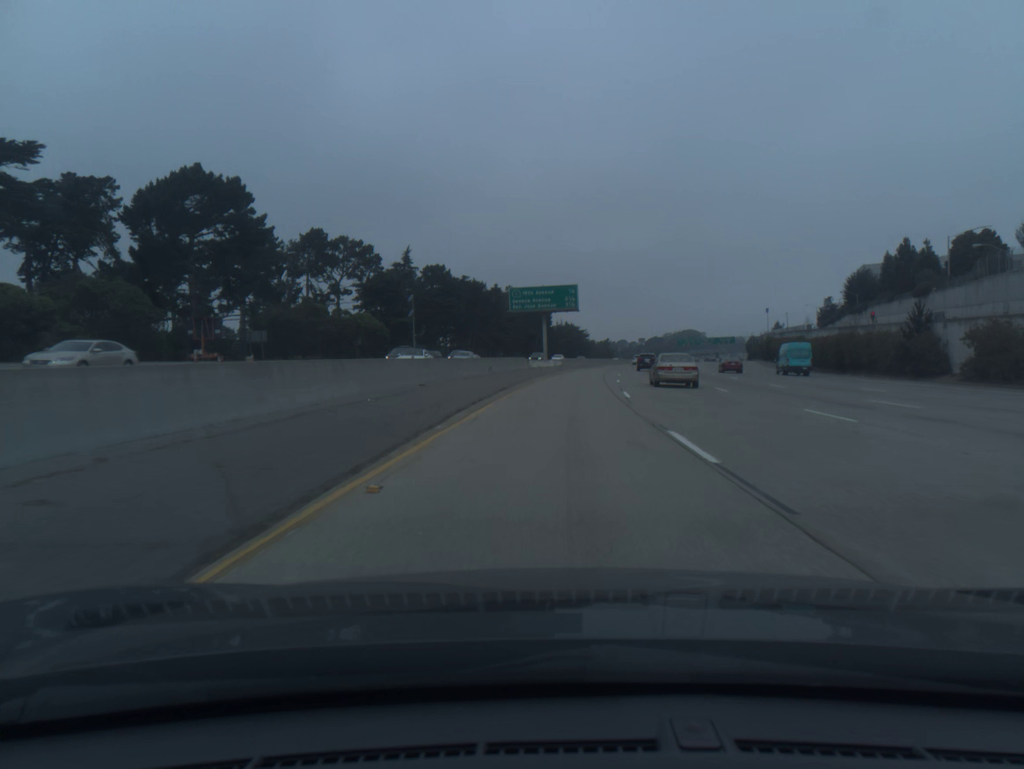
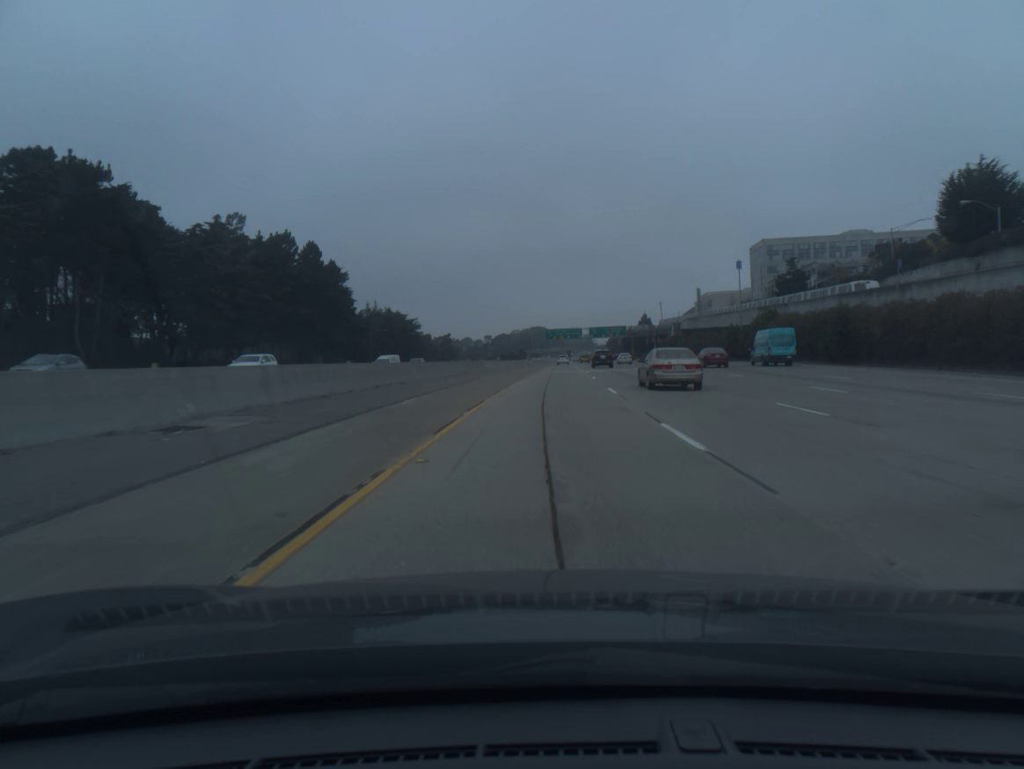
(+10.0, +100.2) m; +11°
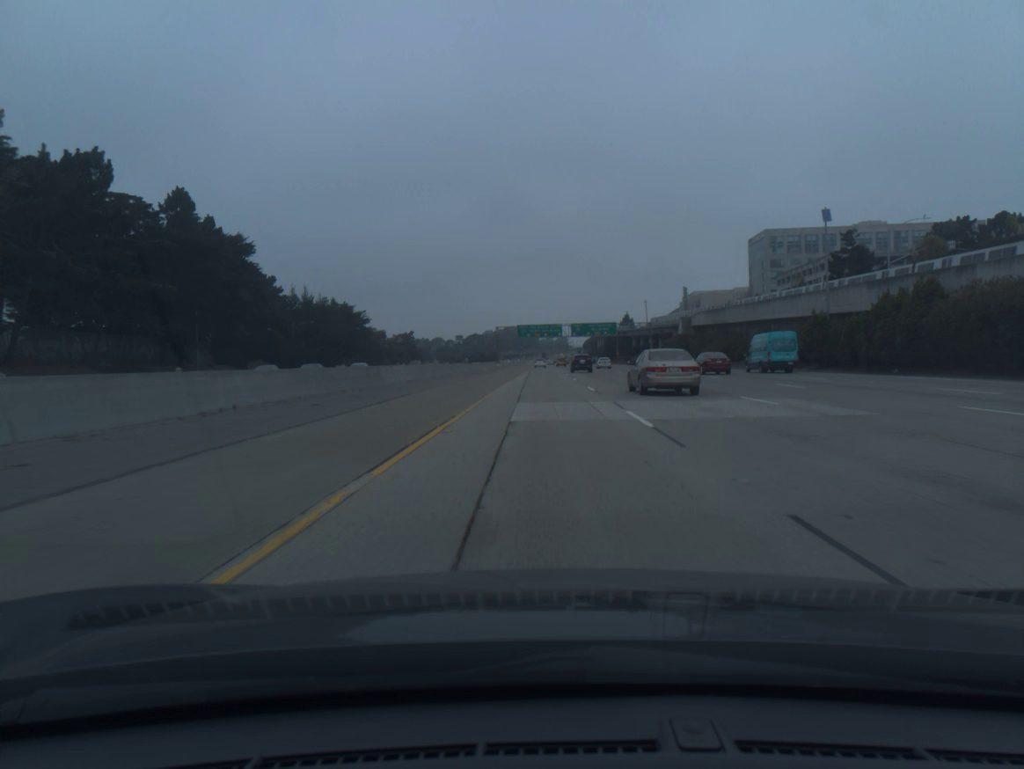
(+0.9, +40.5) m; +2°
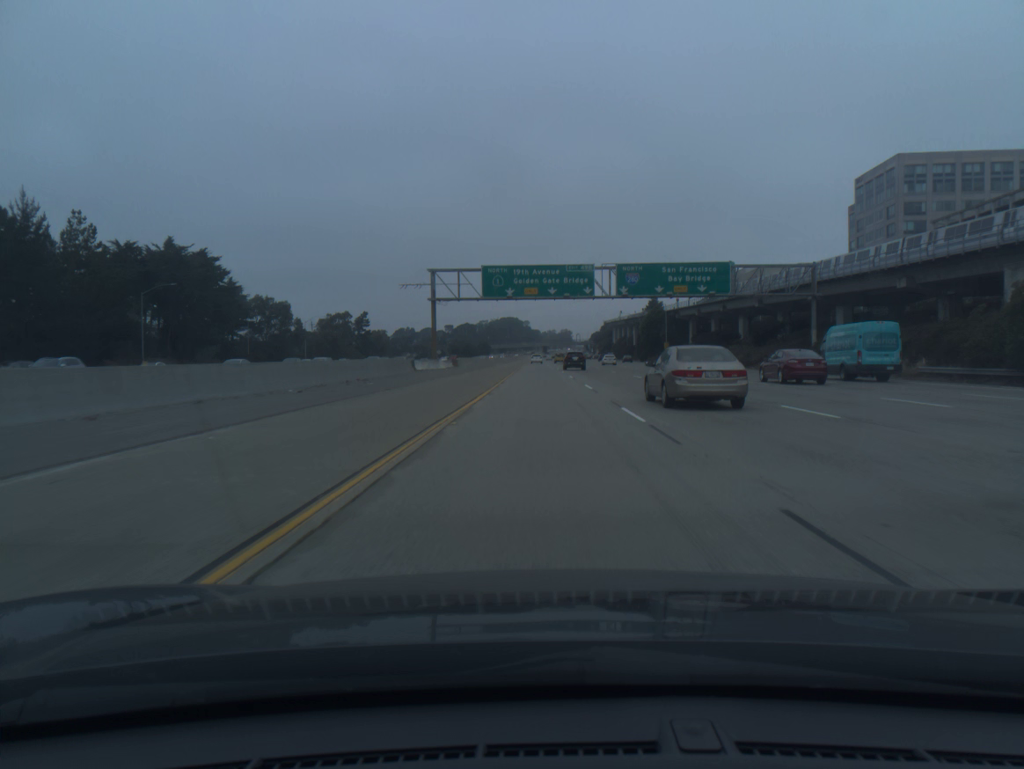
(0.0, +101.4) m; 0°
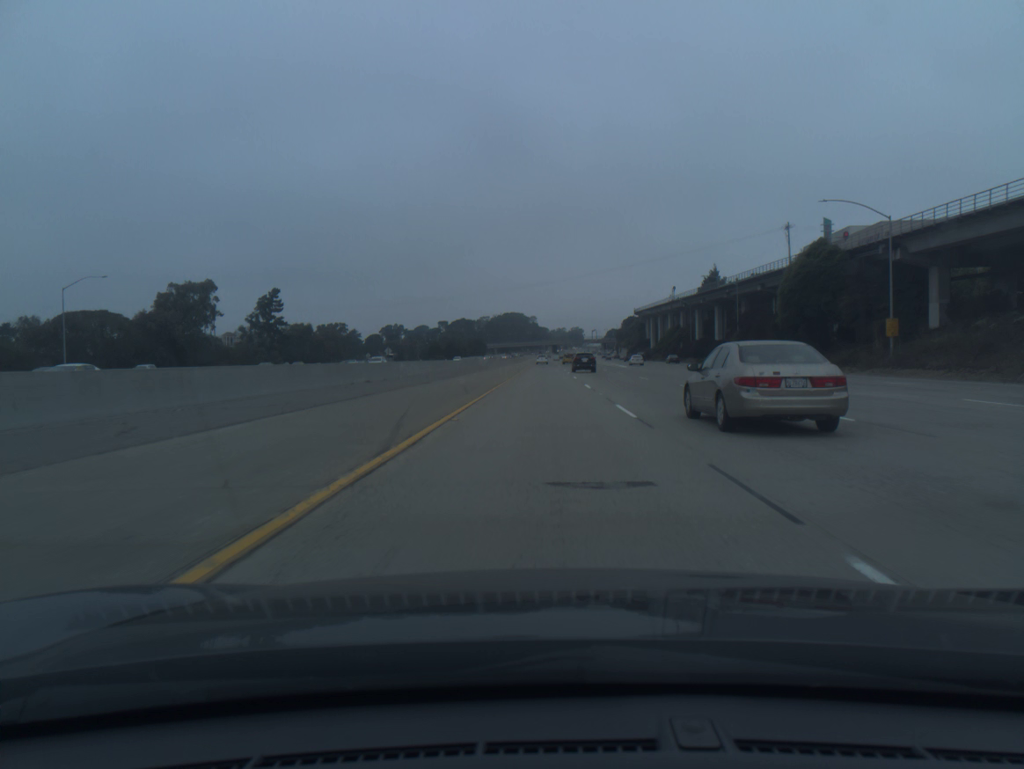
(-0.5, +101.1) m; -1°
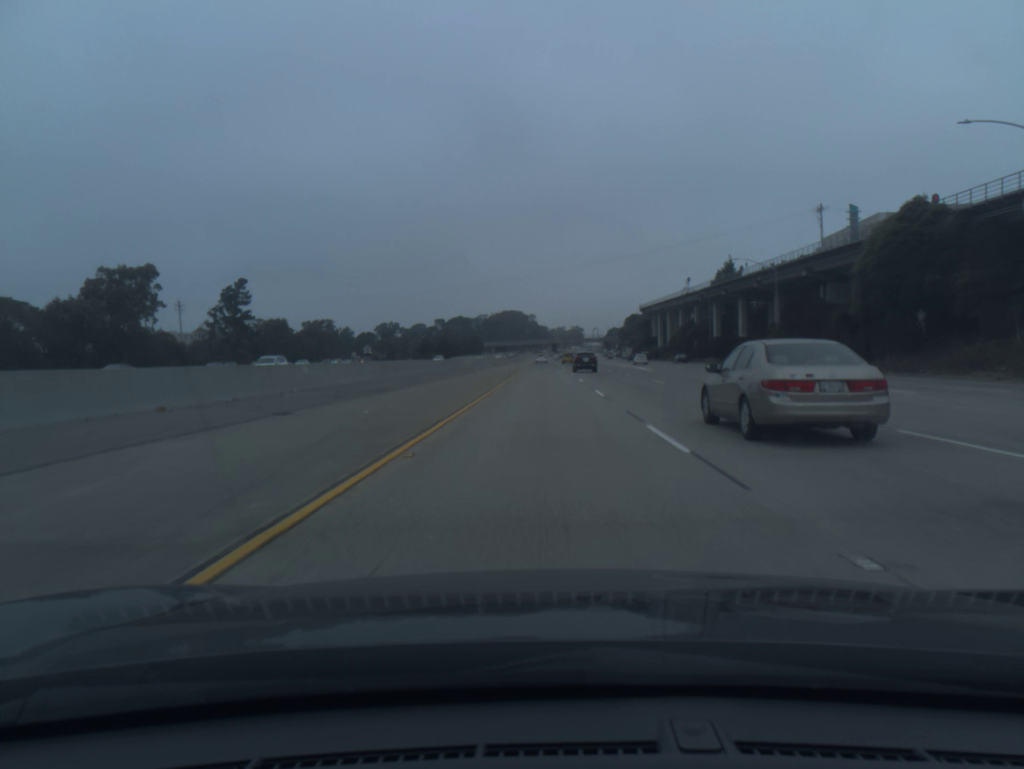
(0.0, +20.1) m; 0°
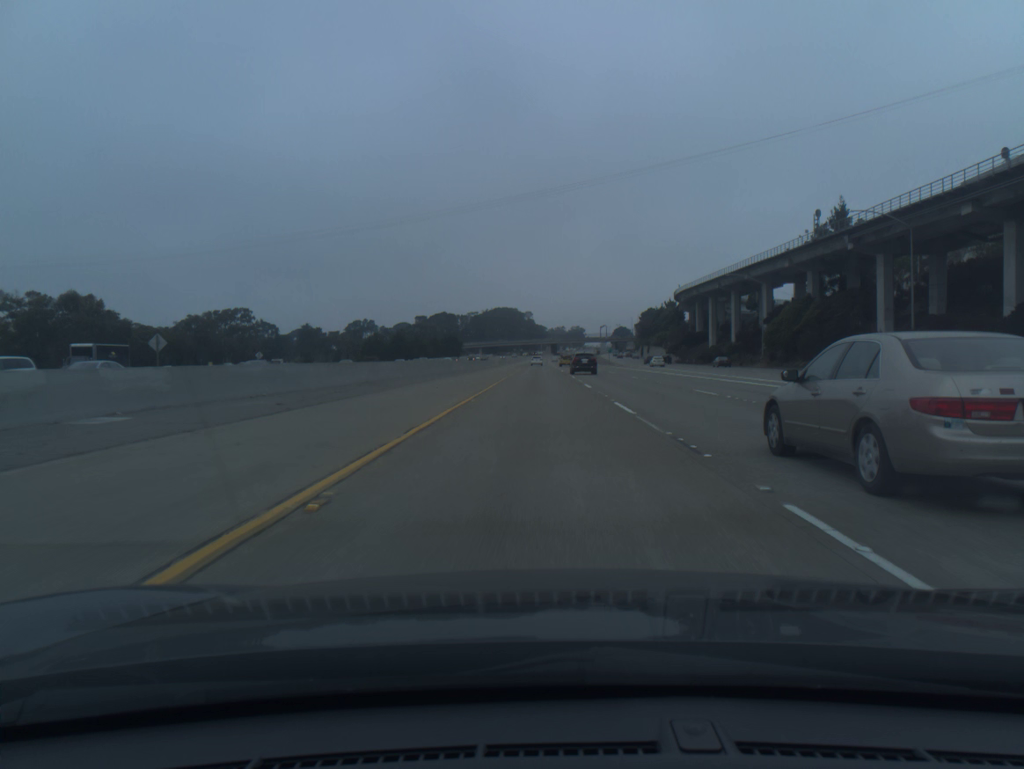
(+0.3, +80.4) m; 0°
